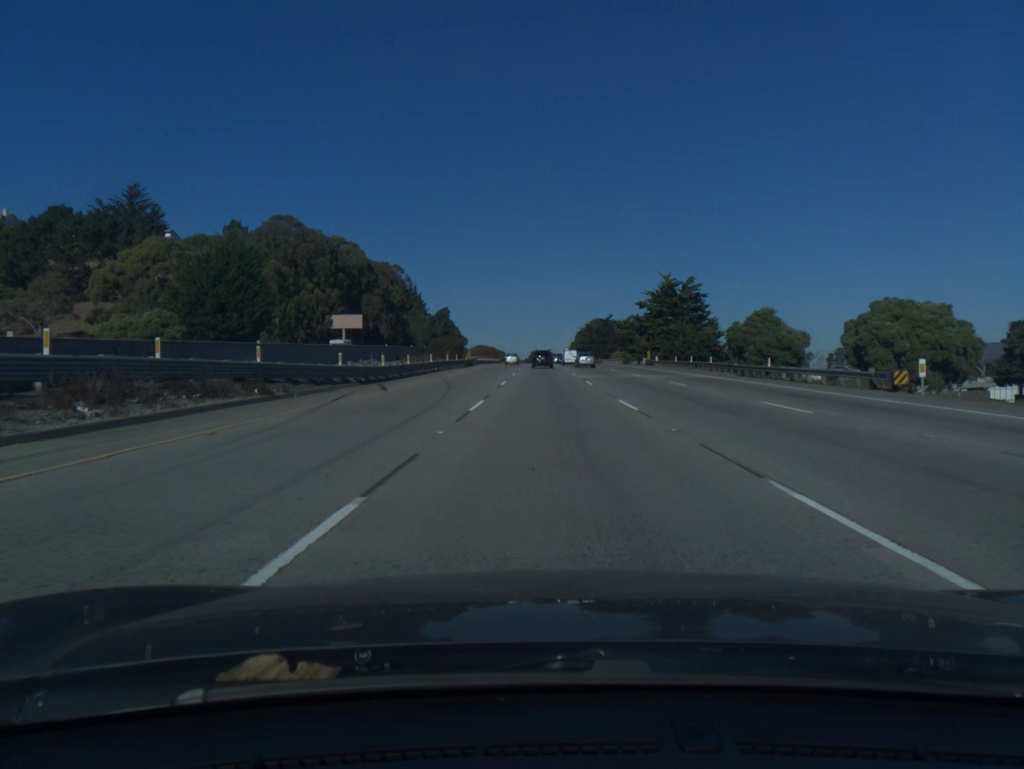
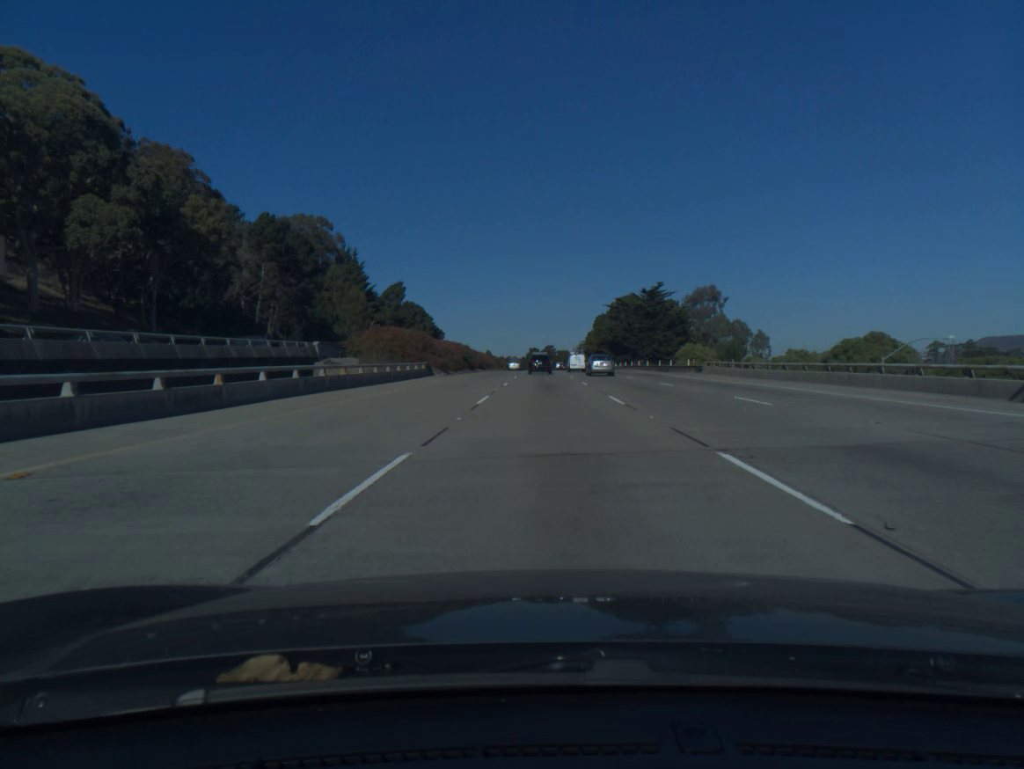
(-0.3, +99.6) m; 0°
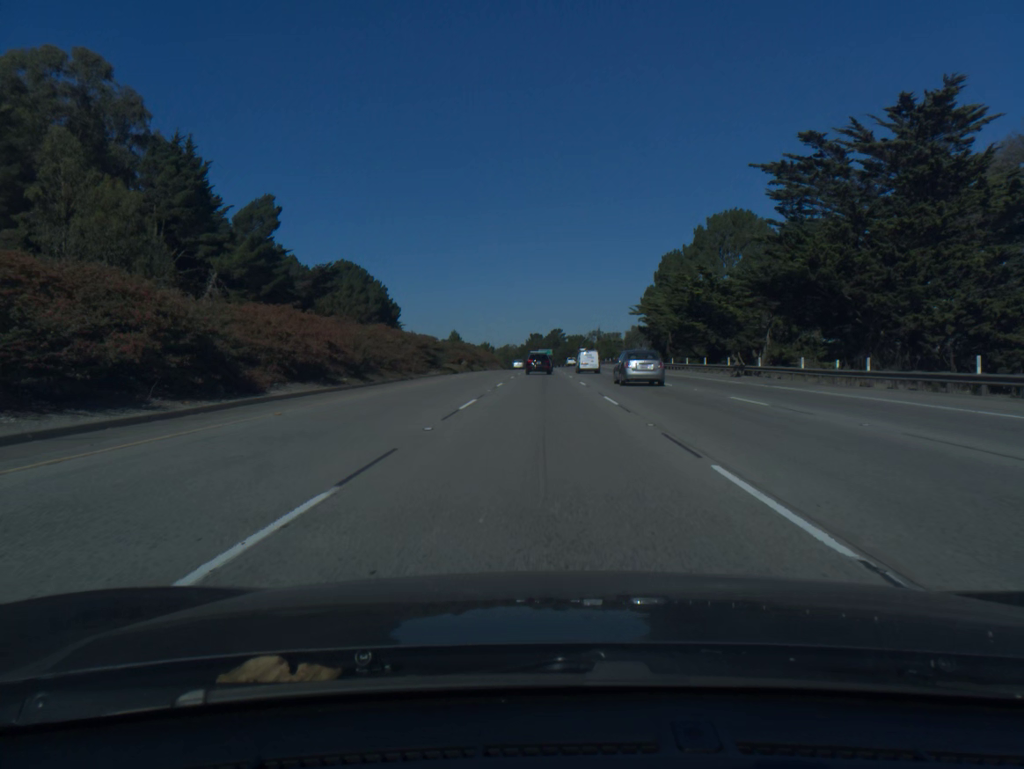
(-0.1, +99.9) m; 0°
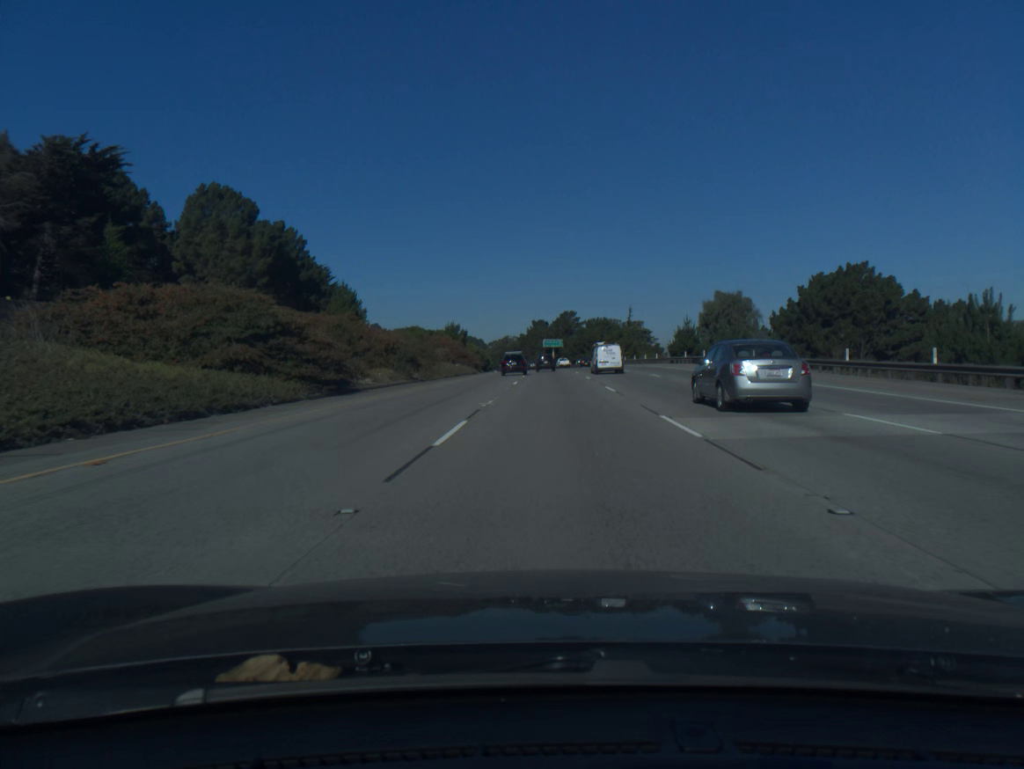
(-0.3, +80.3) m; 0°
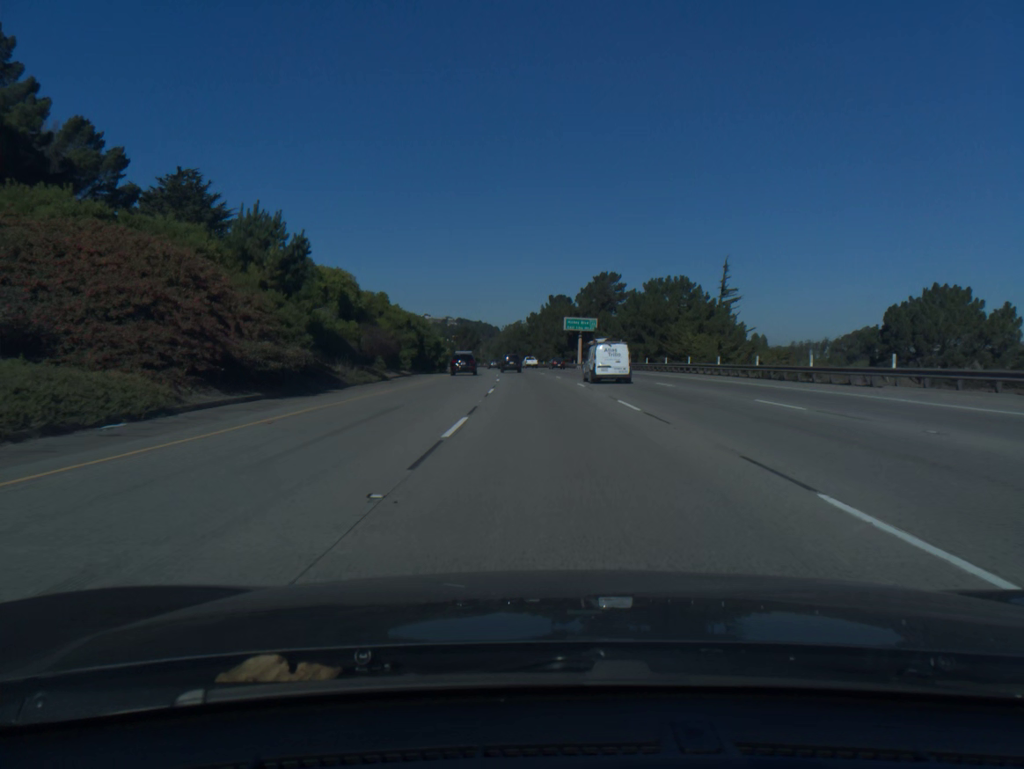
(0.0, +81.9) m; -1°
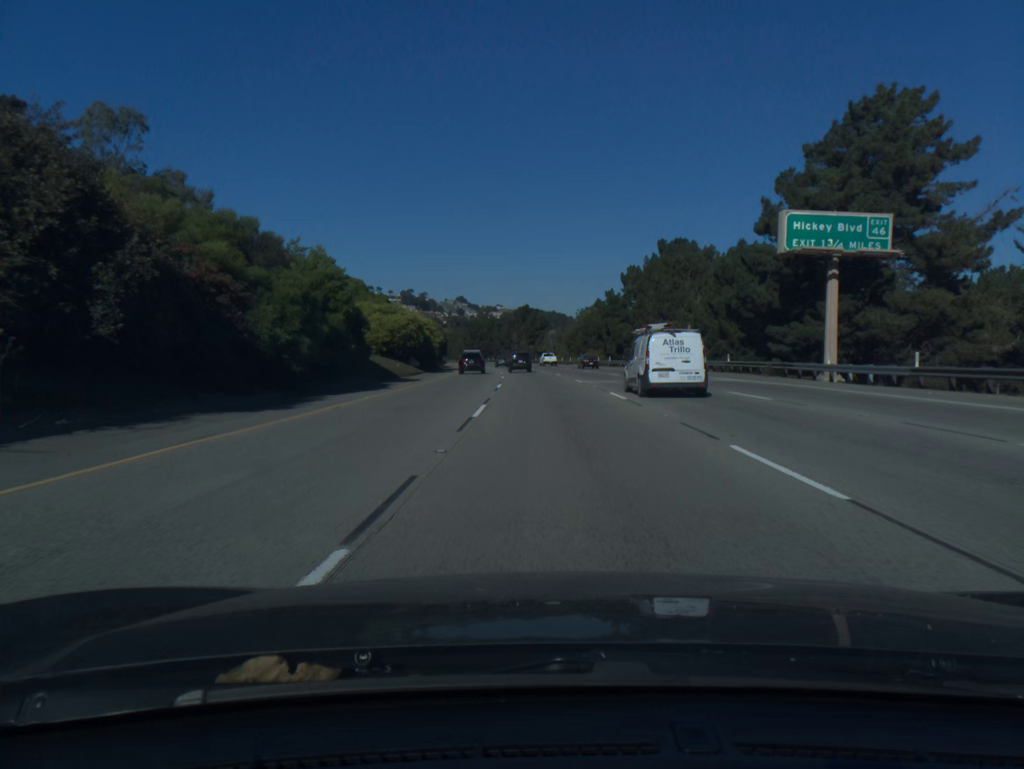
(-4.0, +83.6) m; -5°
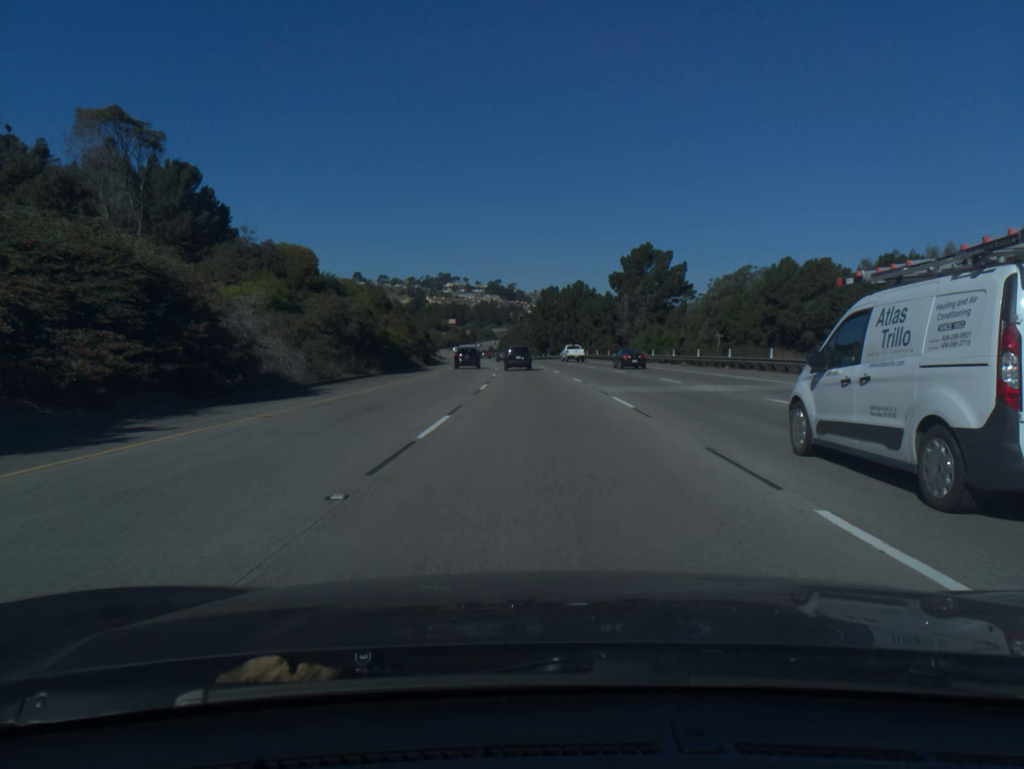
(-5.5, +106.3) m; -7°
